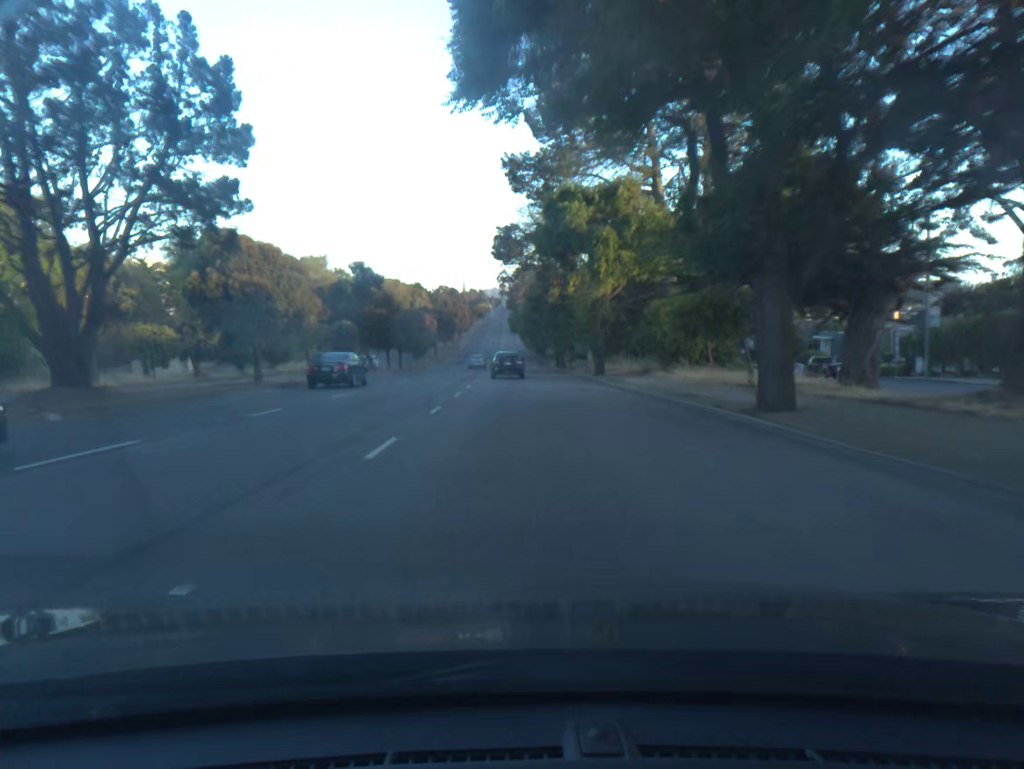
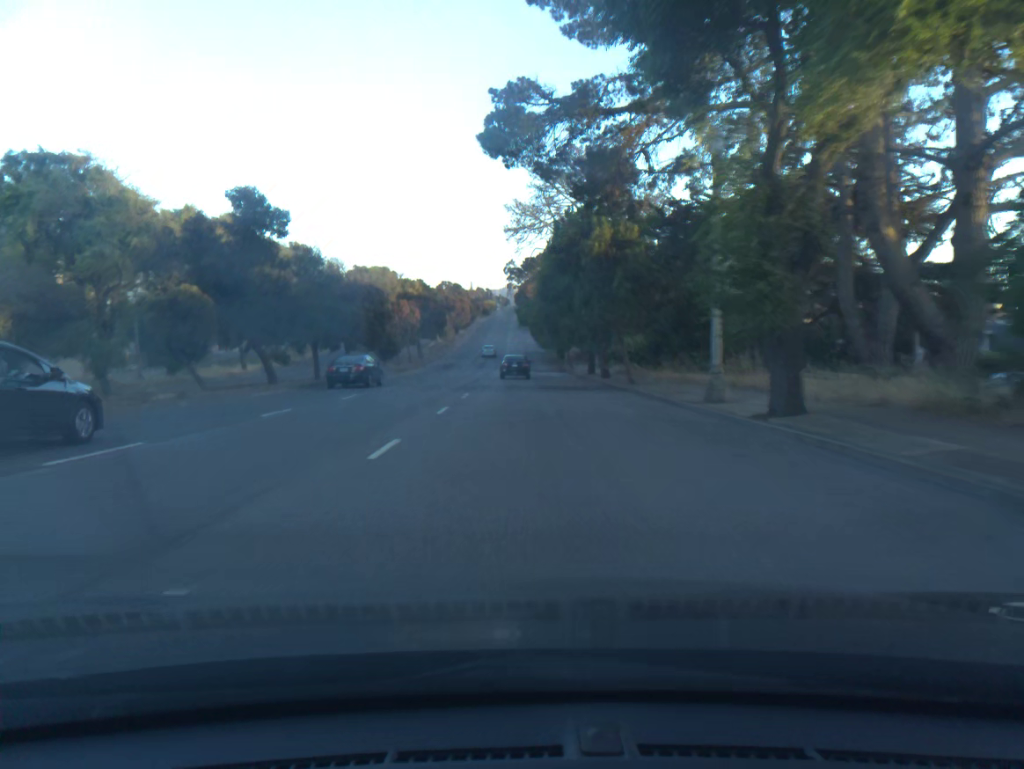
(-0.2, +28.8) m; -1°
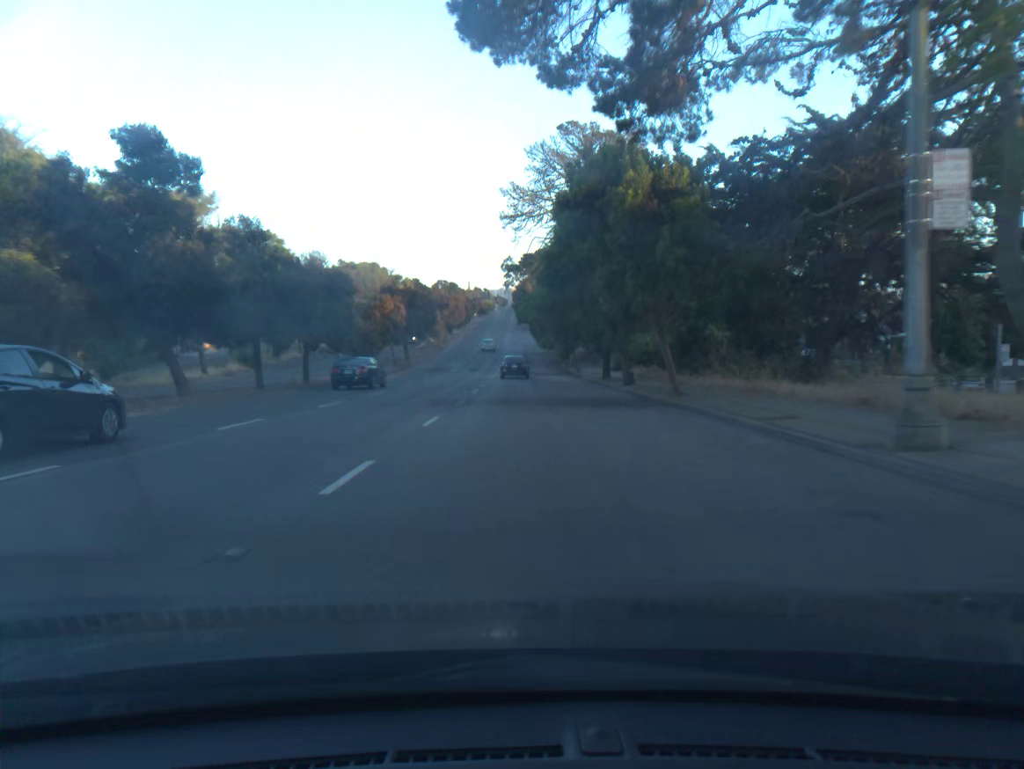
(0.0, +9.6) m; 0°
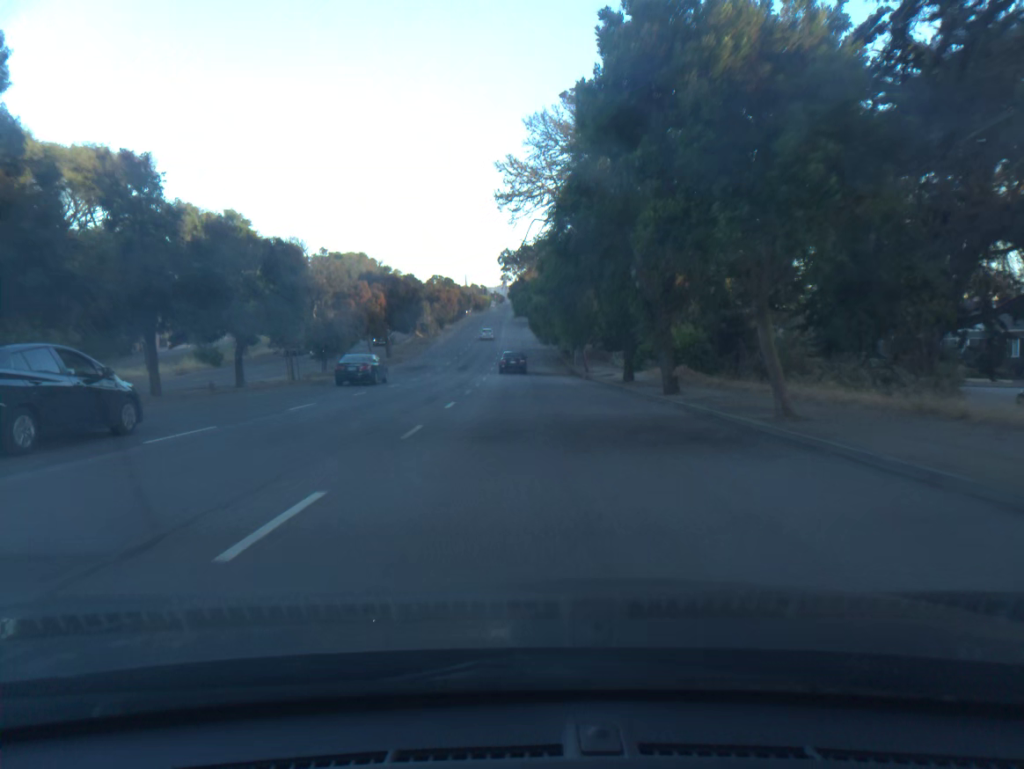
(0.0, +9.7) m; 0°
